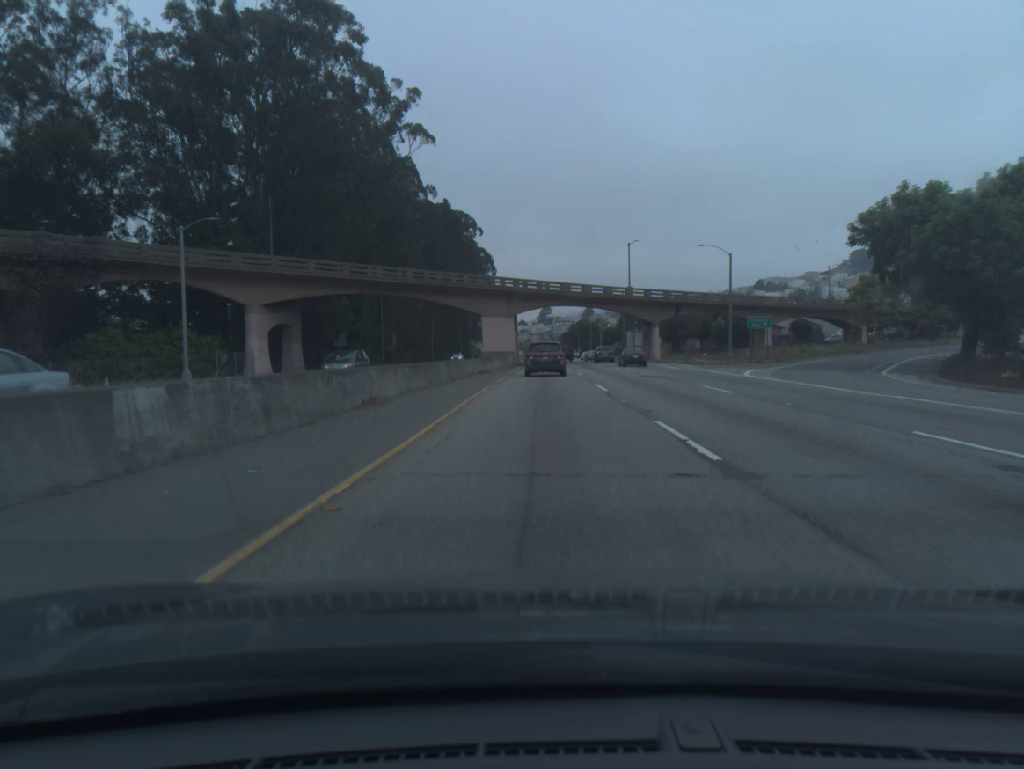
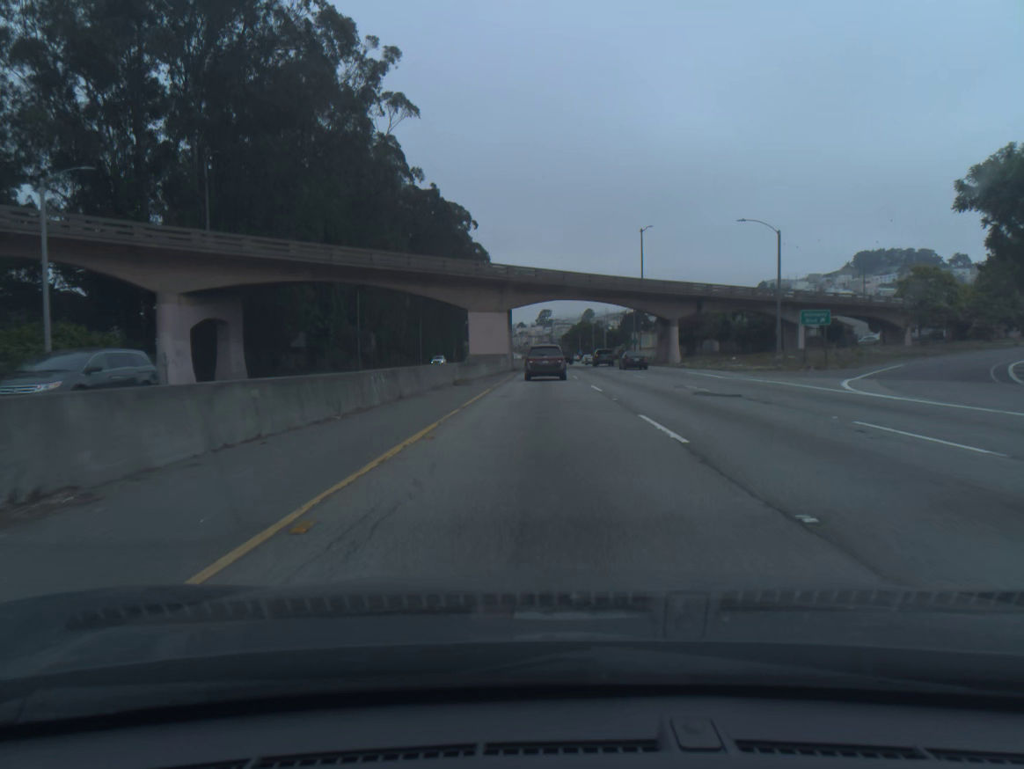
(0.0, +12.8) m; 0°
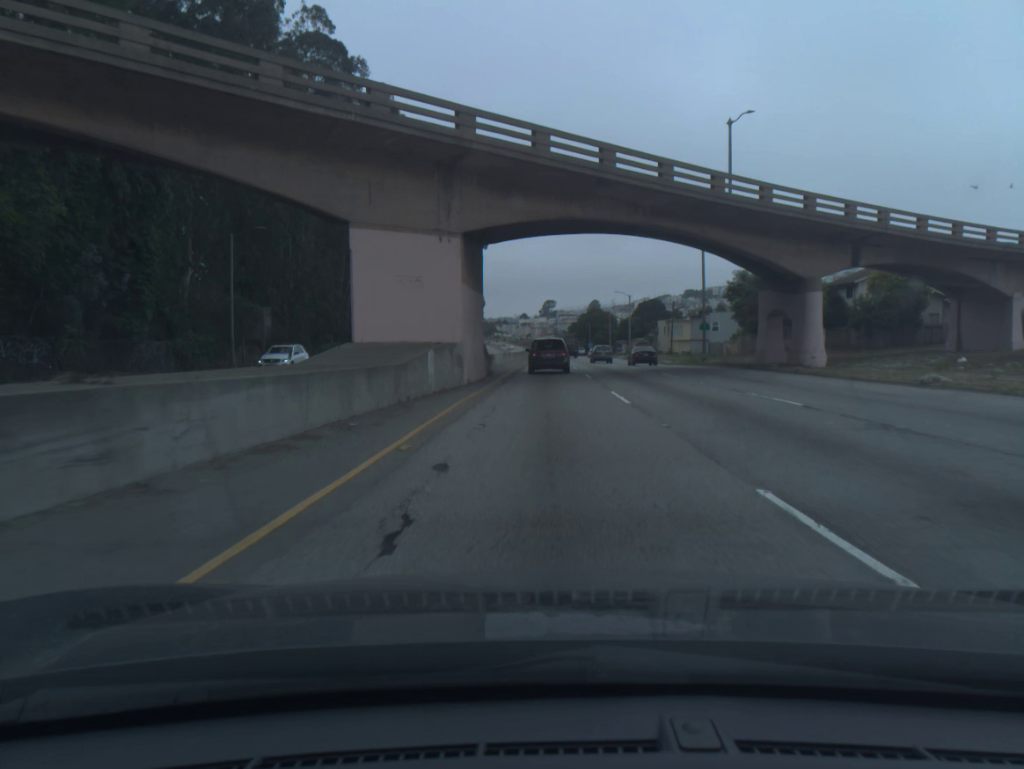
(0.0, +37.9) m; 0°
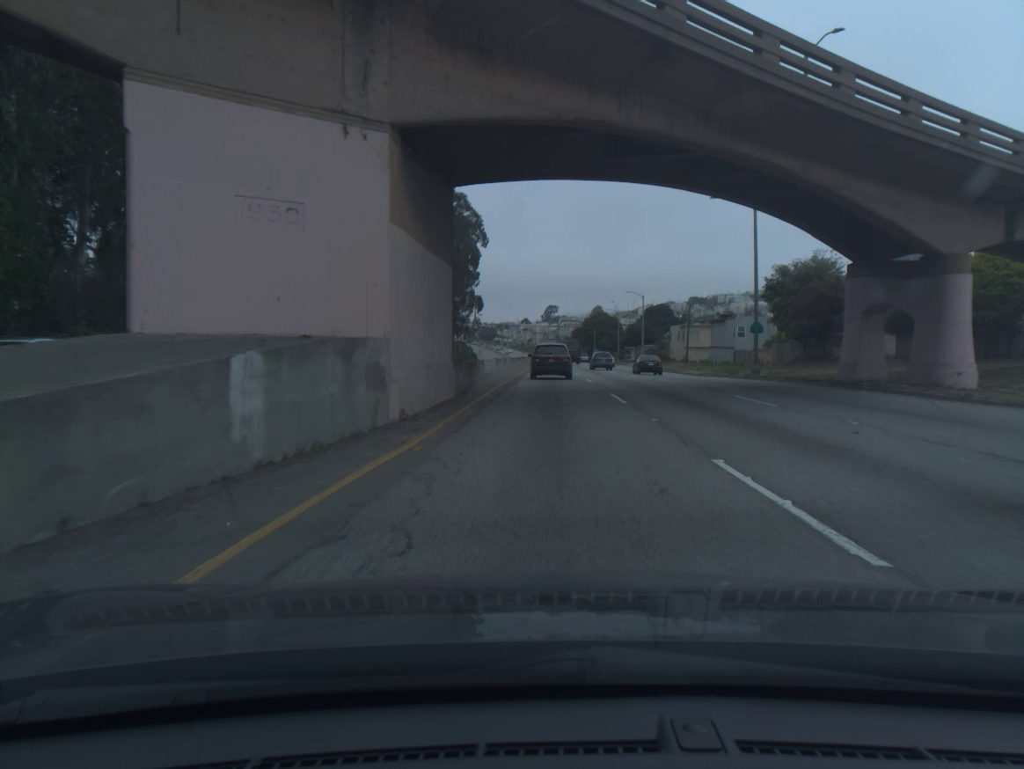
(0.0, +12.5) m; 0°
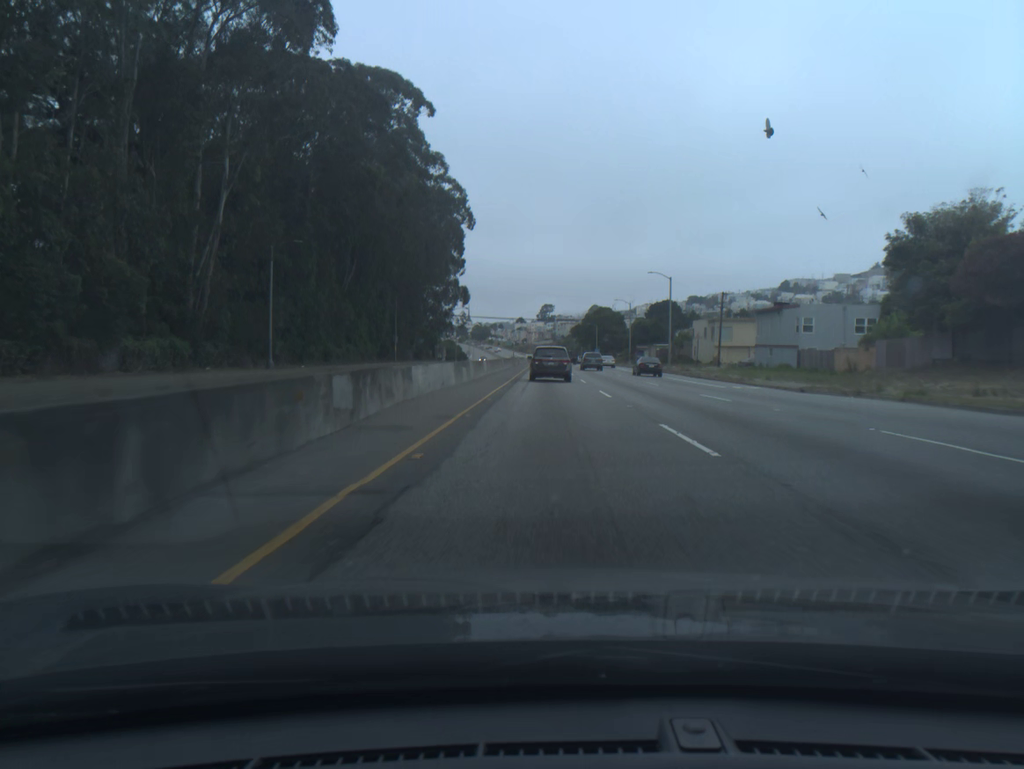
(+0.1, +24.9) m; 0°
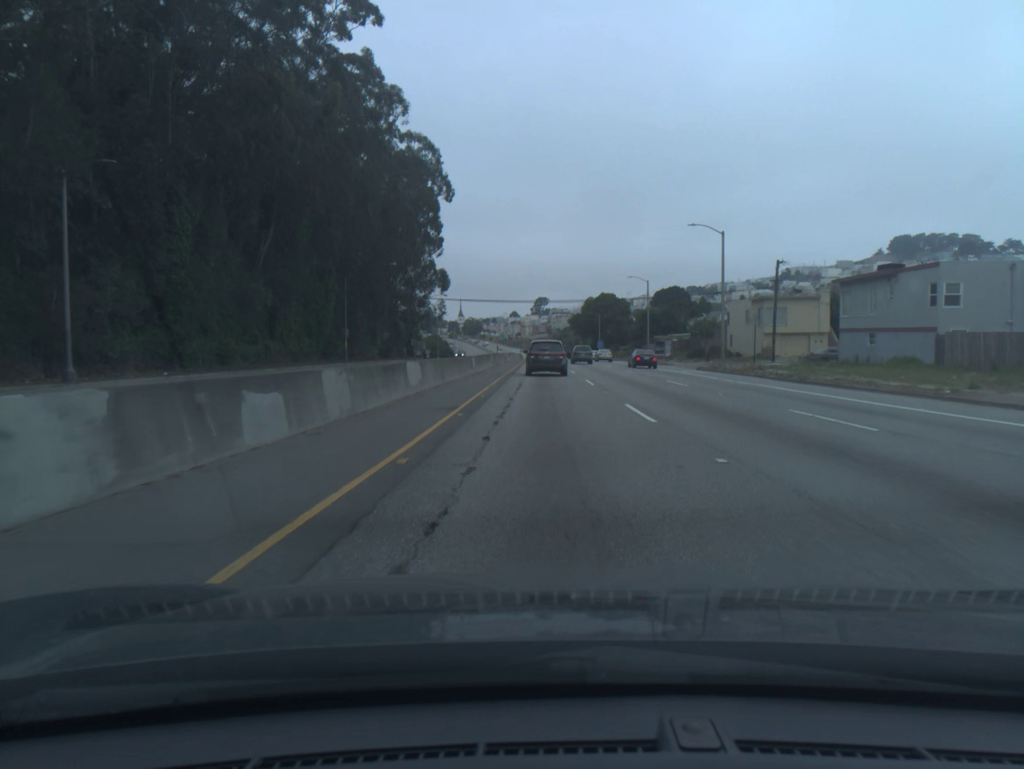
(+0.1, +24.7) m; 0°
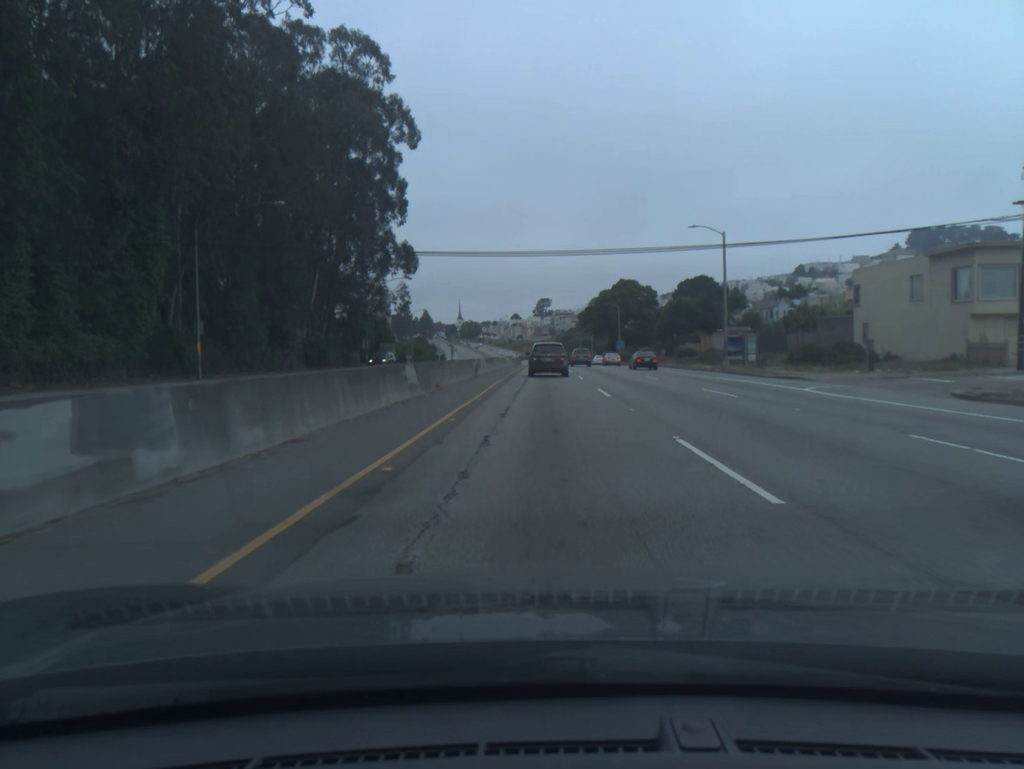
(-0.1, +36.7) m; 0°
